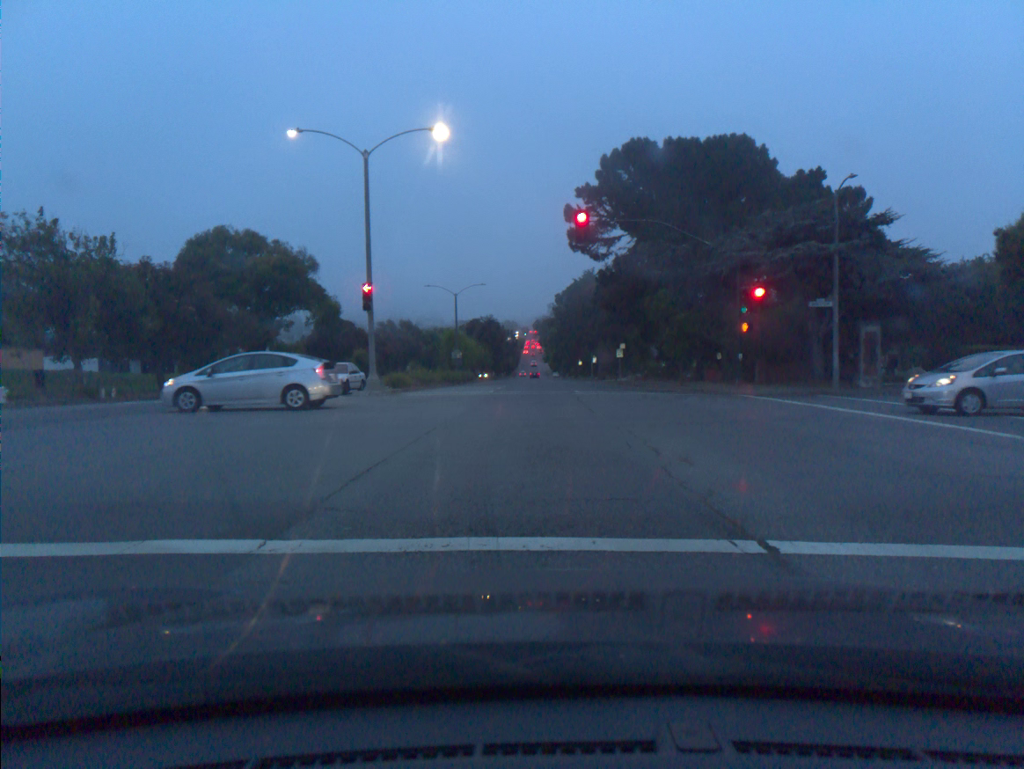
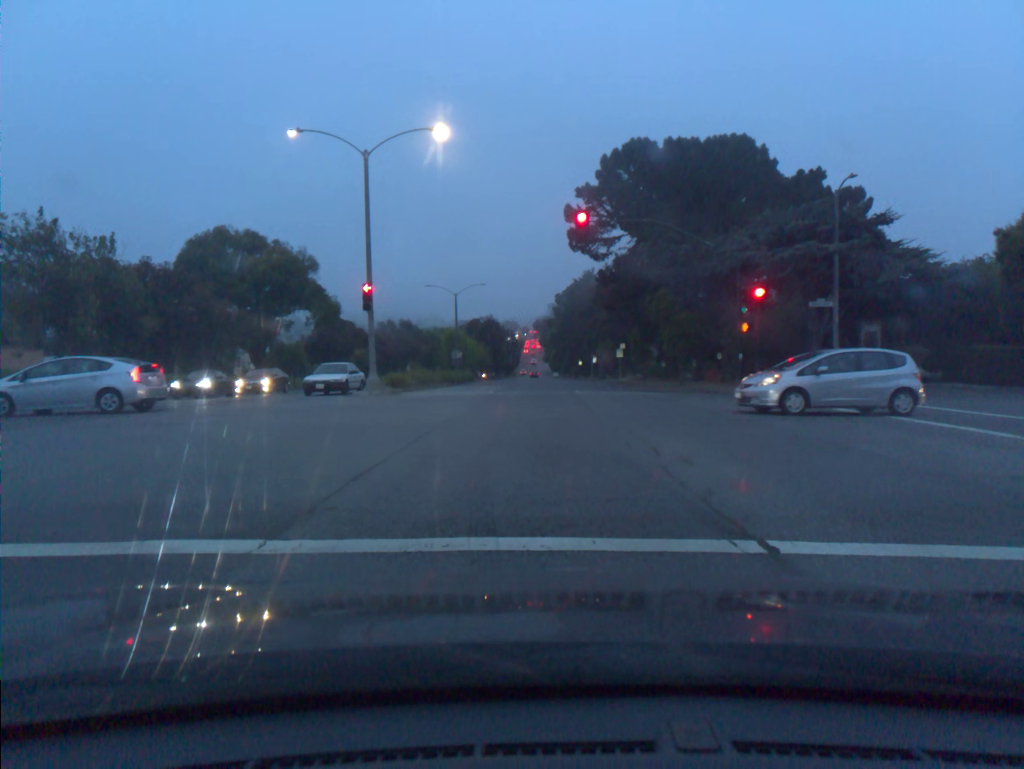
(0.0, 0.0) m; 0°
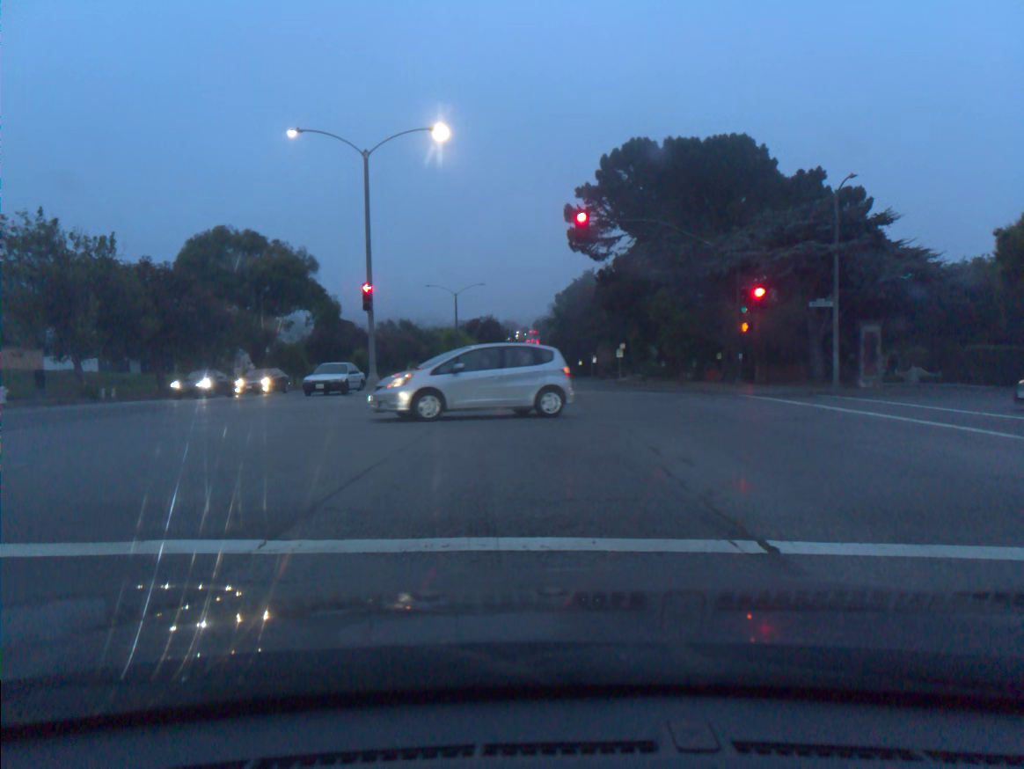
(0.0, 0.0) m; 0°
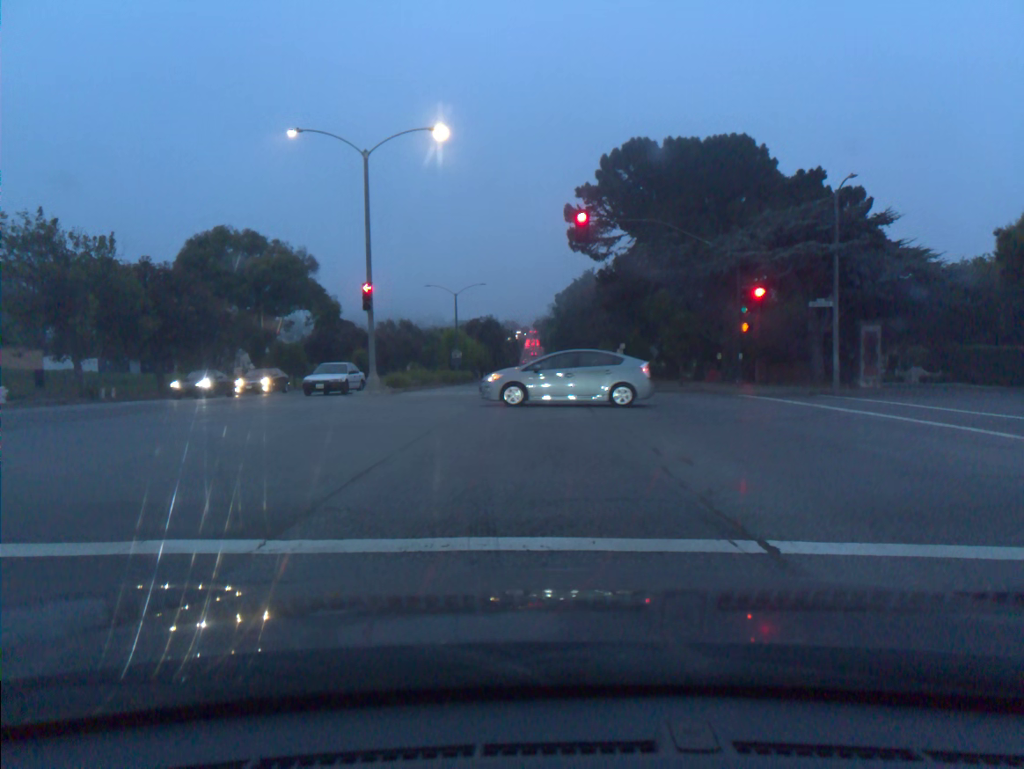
(0.0, 0.0) m; 0°
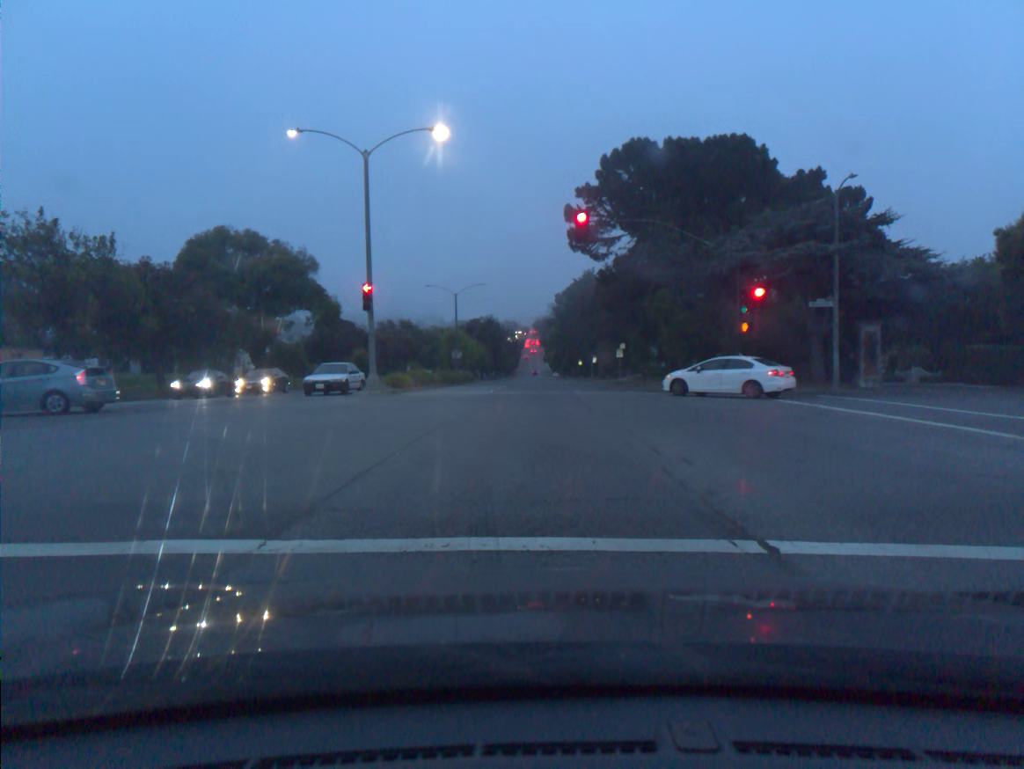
(0.0, 0.0) m; 0°
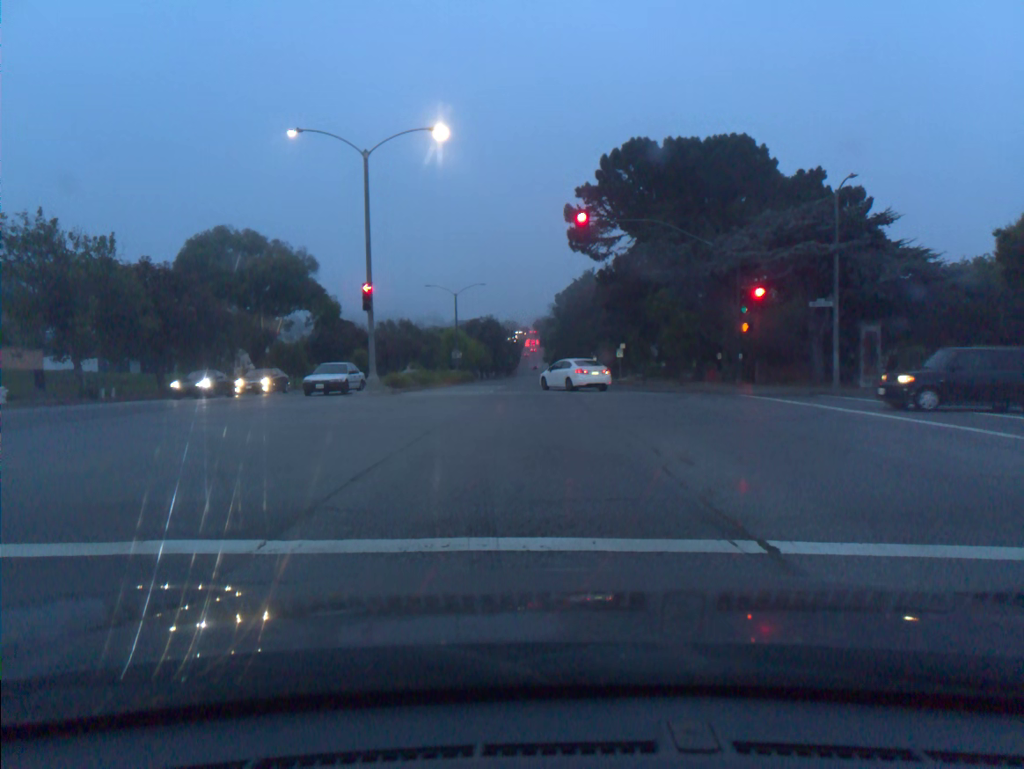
(0.0, 0.0) m; 0°
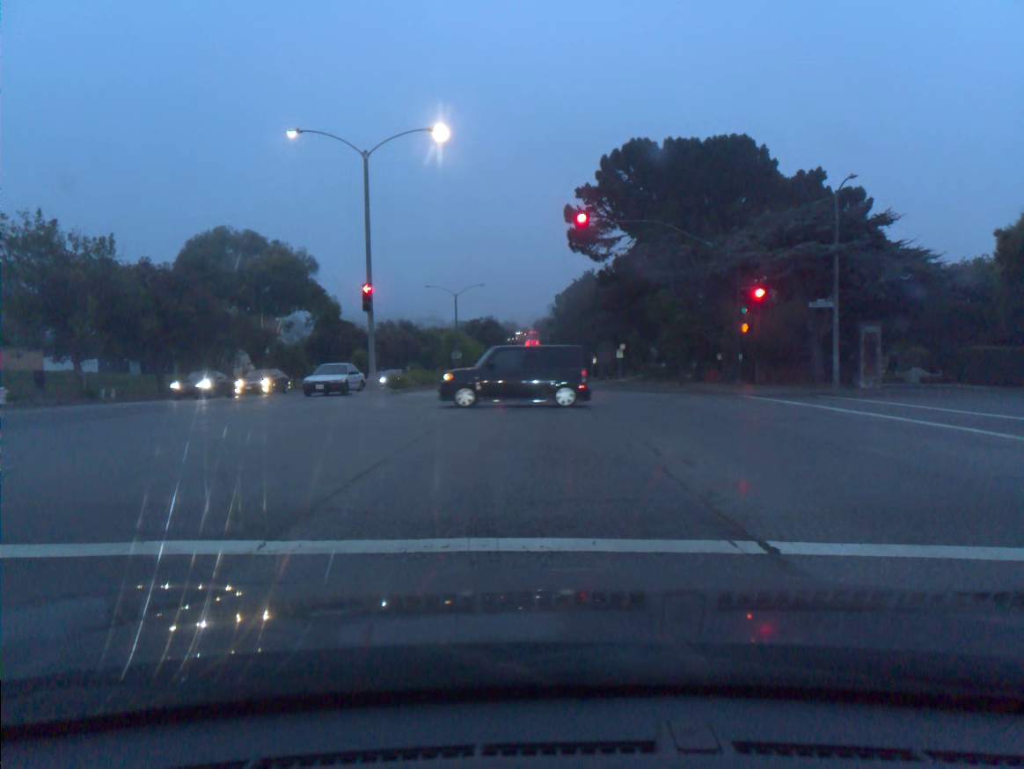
(0.0, 0.0) m; 0°
